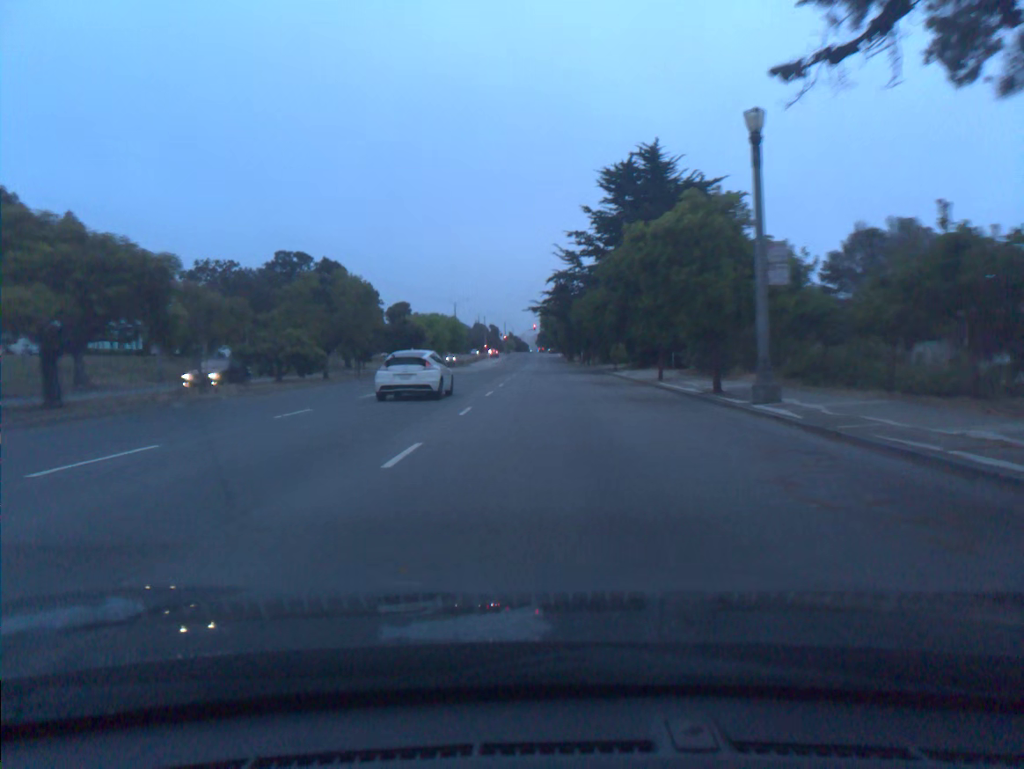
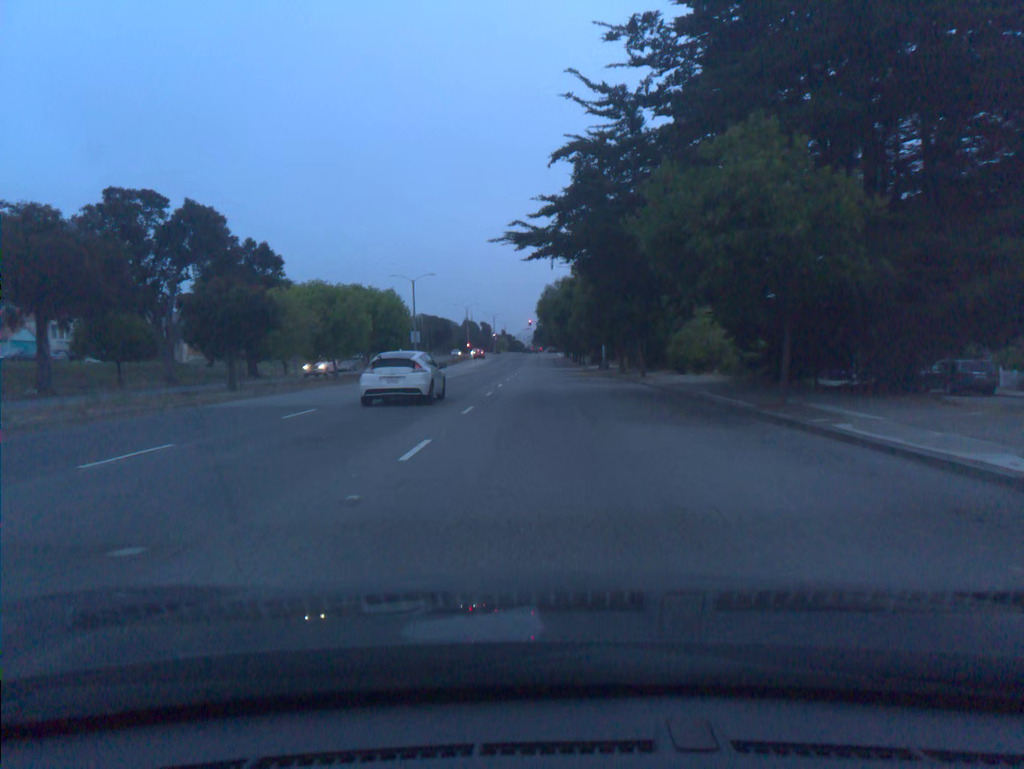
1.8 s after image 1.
(0.0, +35.5) m; 0°
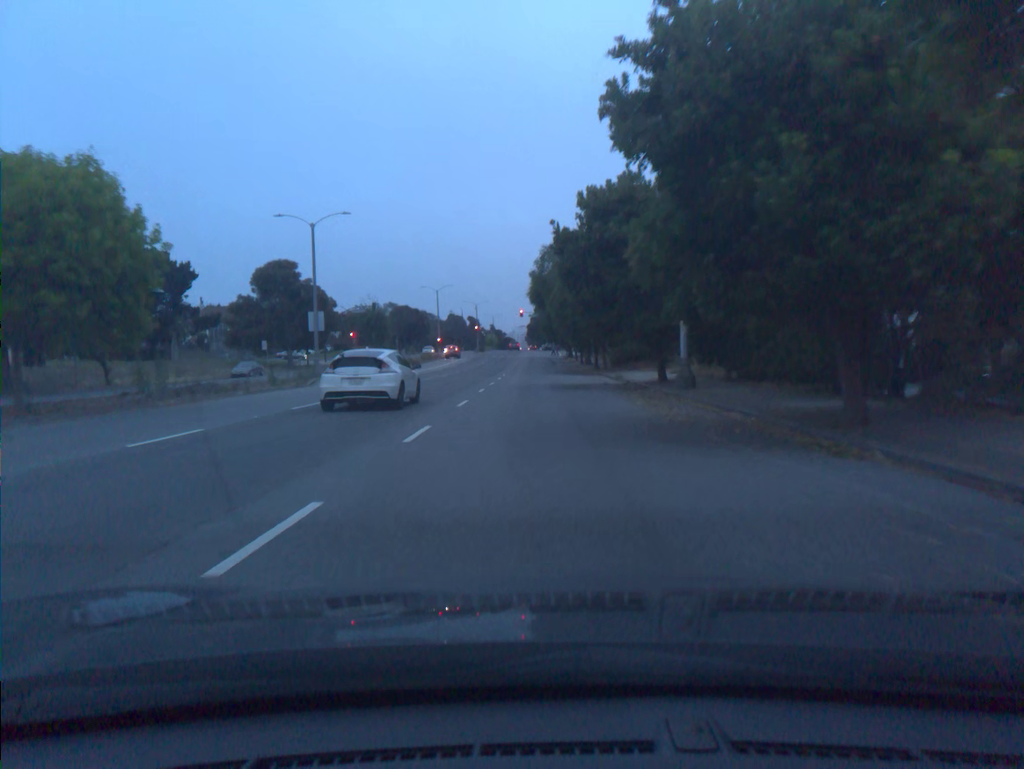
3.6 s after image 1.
(+0.1, +34.0) m; 0°
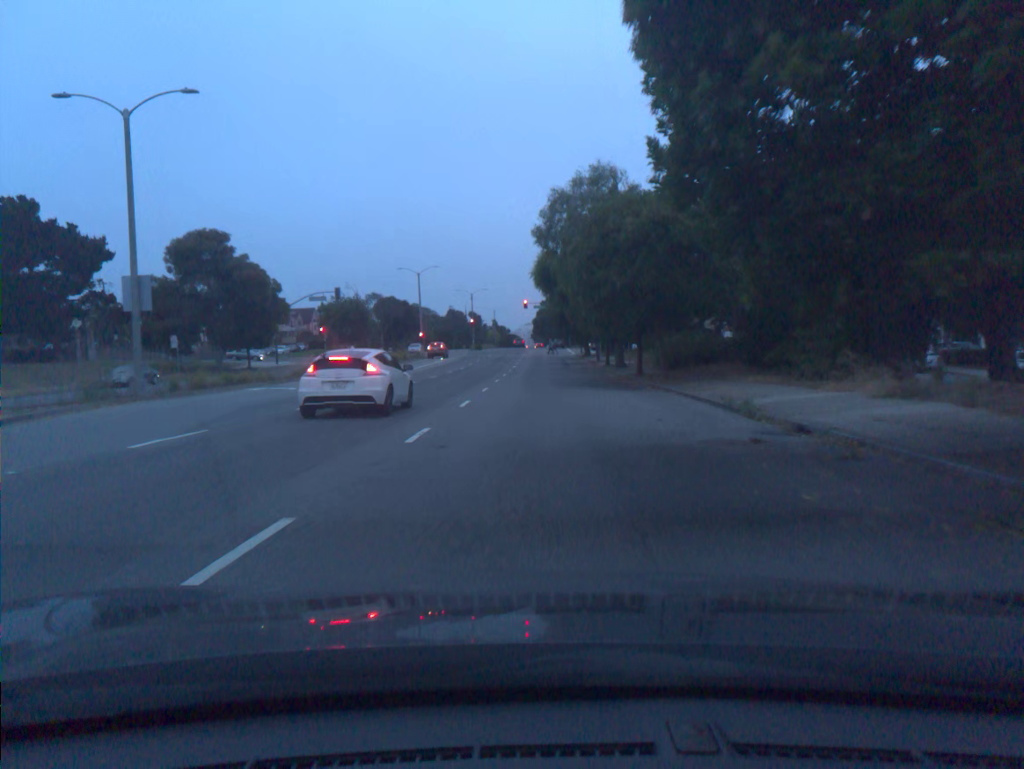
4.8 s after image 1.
(-0.1, +21.7) m; 0°
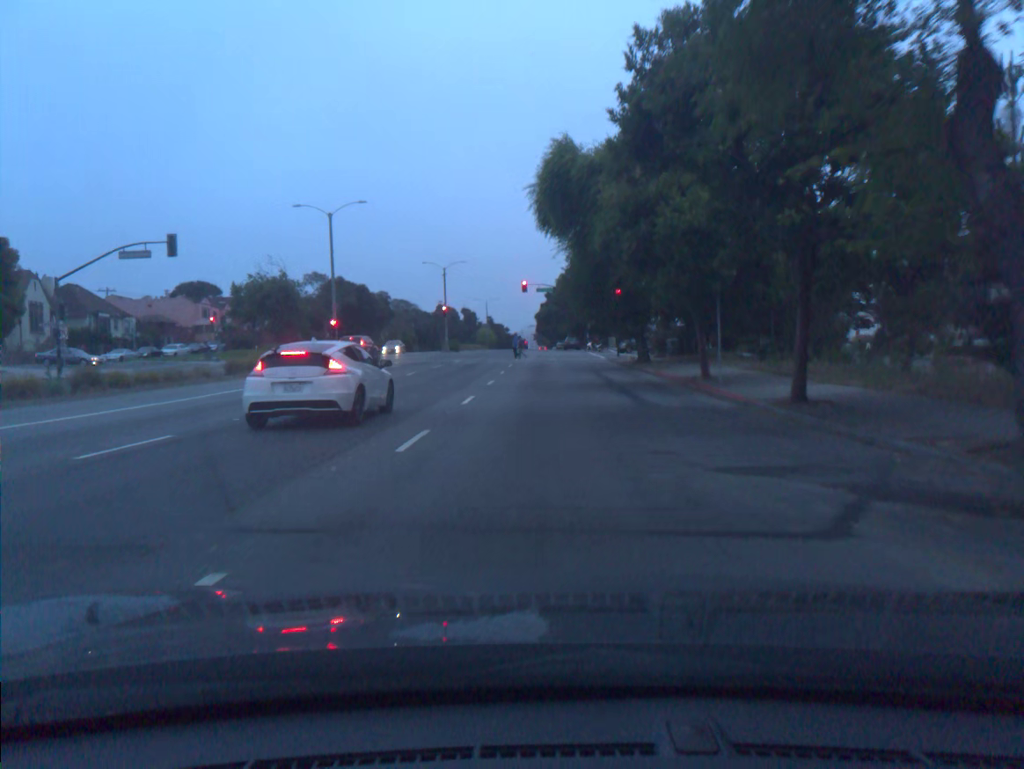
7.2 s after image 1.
(-0.1, +38.0) m; 0°
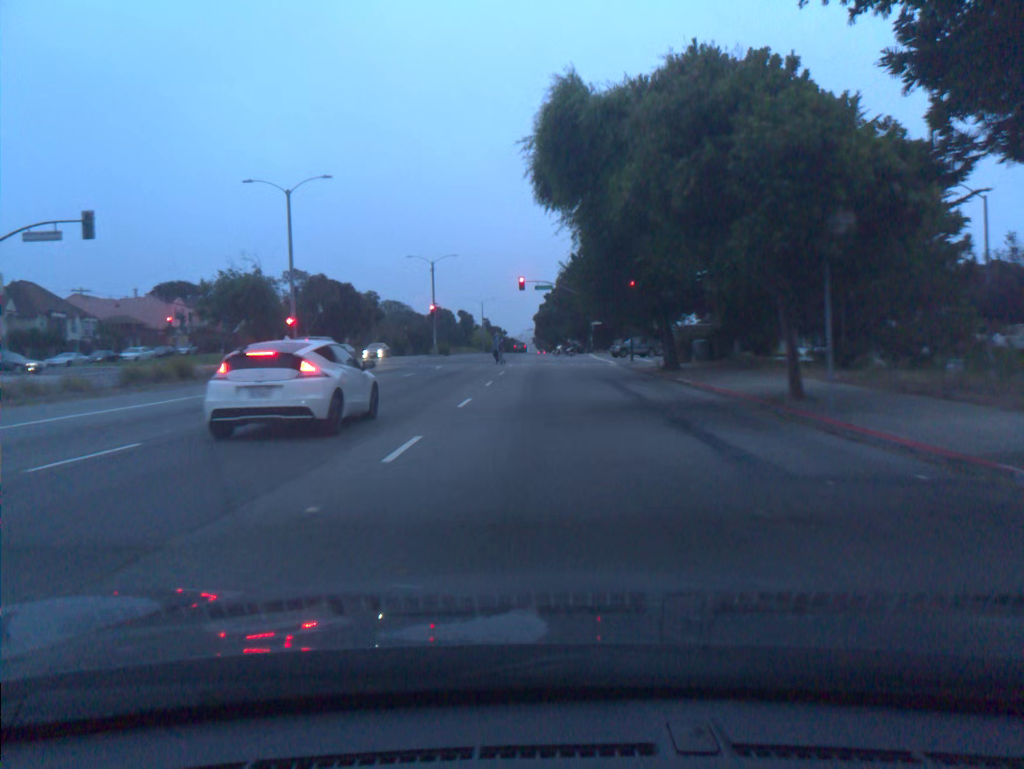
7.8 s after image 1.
(0.0, +8.2) m; 0°
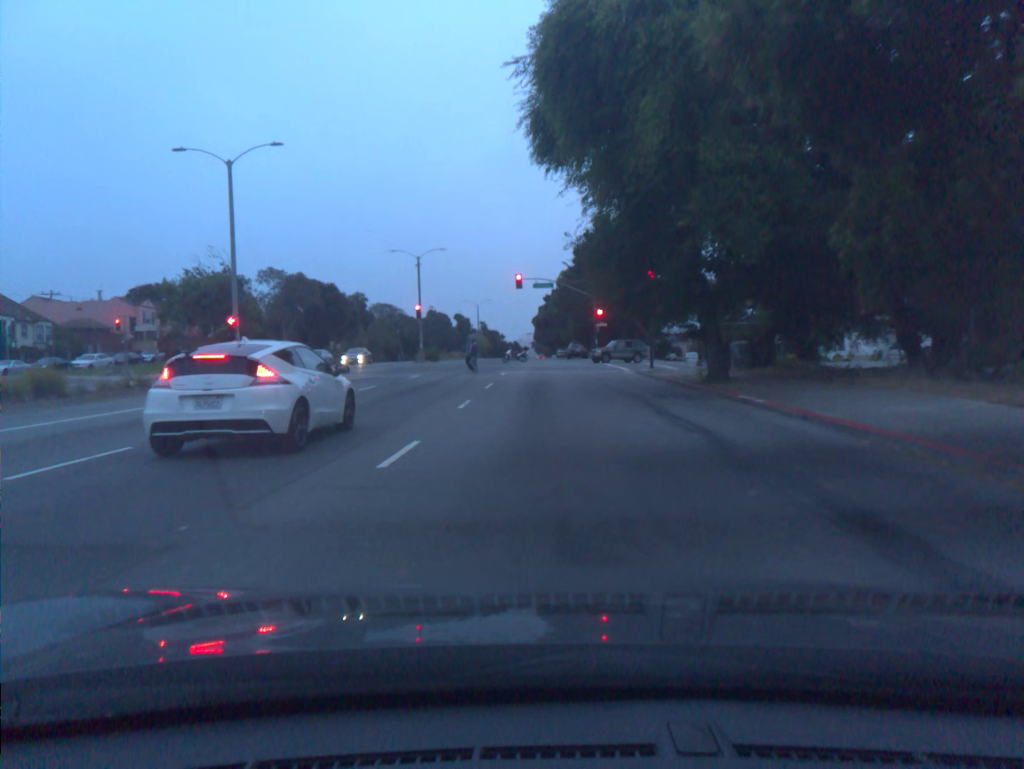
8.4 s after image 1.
(0.0, +7.6) m; 0°
